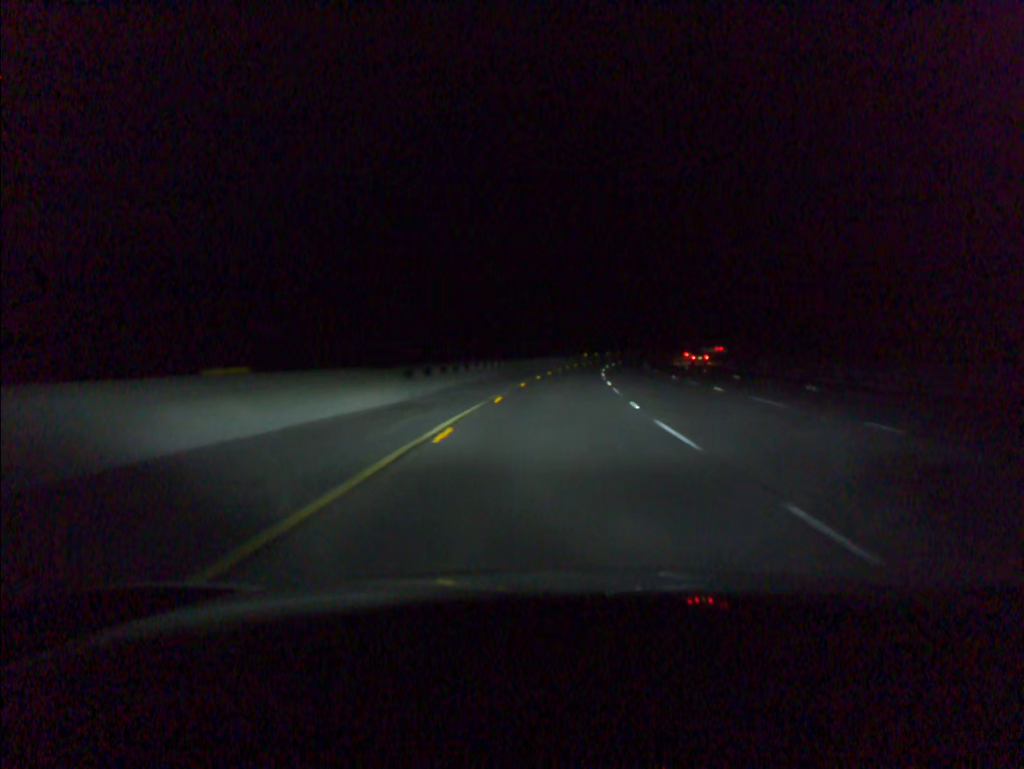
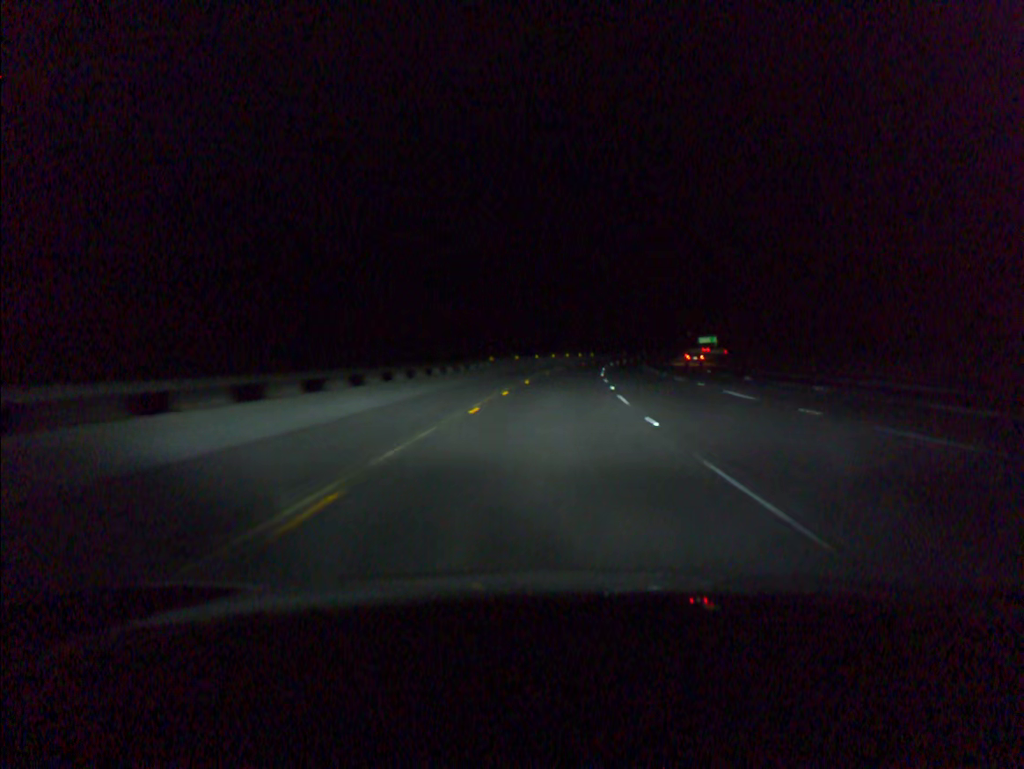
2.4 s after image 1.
(+4.7, +78.0) m; +6°
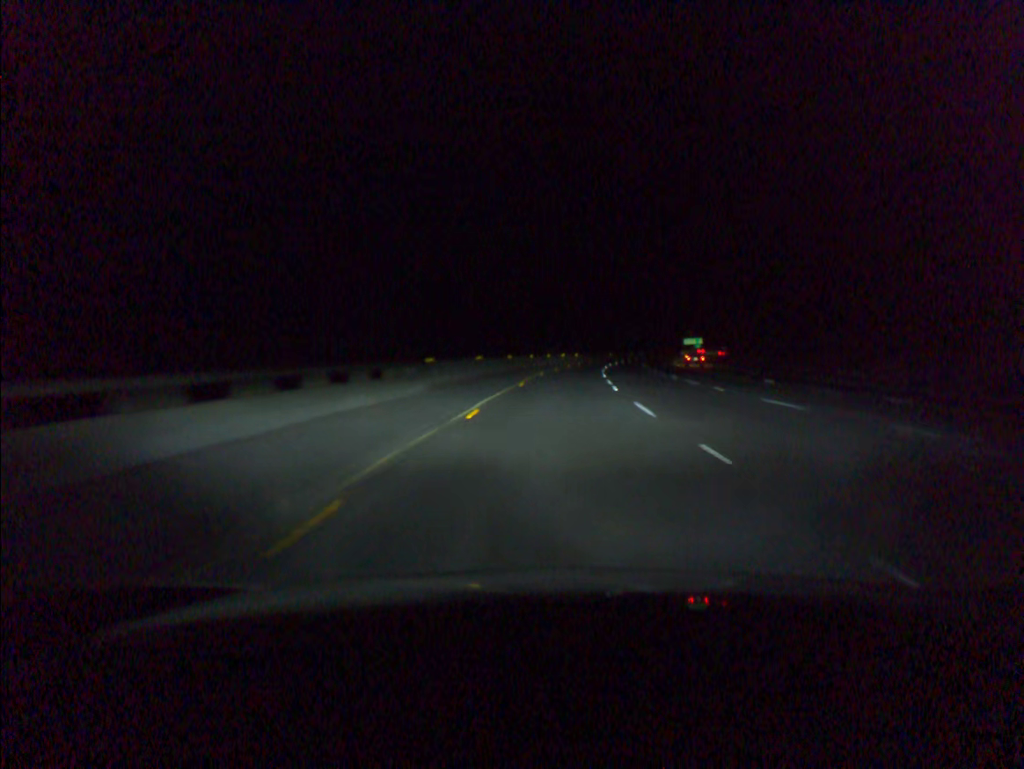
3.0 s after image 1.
(+0.3, +19.6) m; +2°
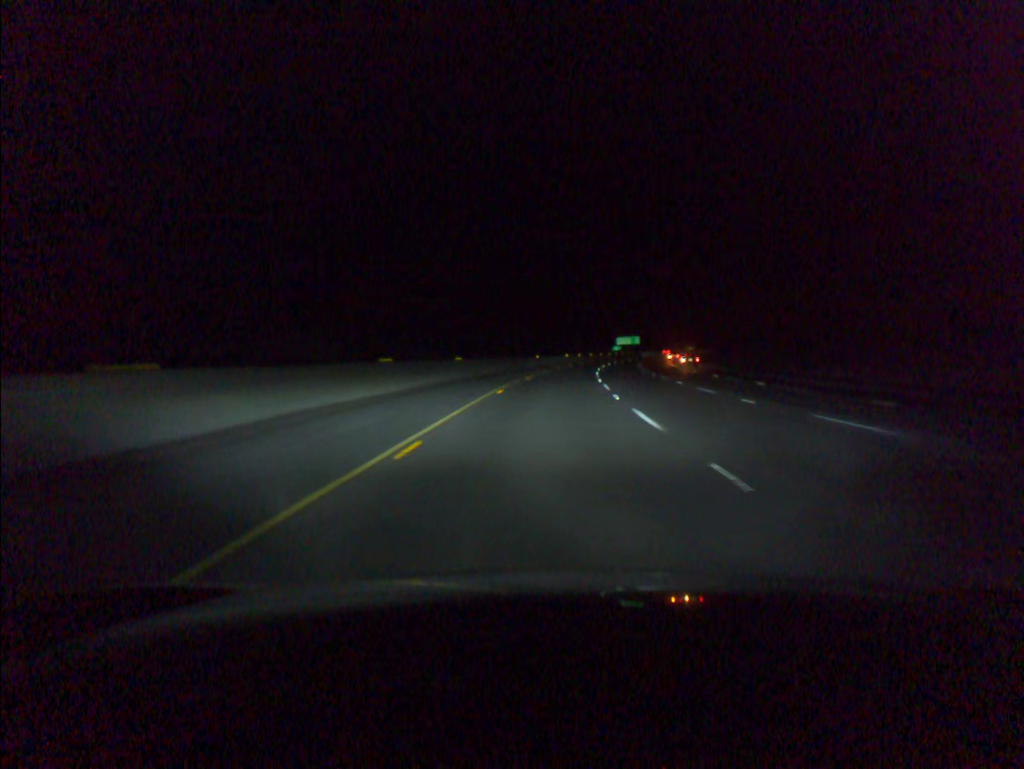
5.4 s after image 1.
(+4.7, +78.2) m; +7°
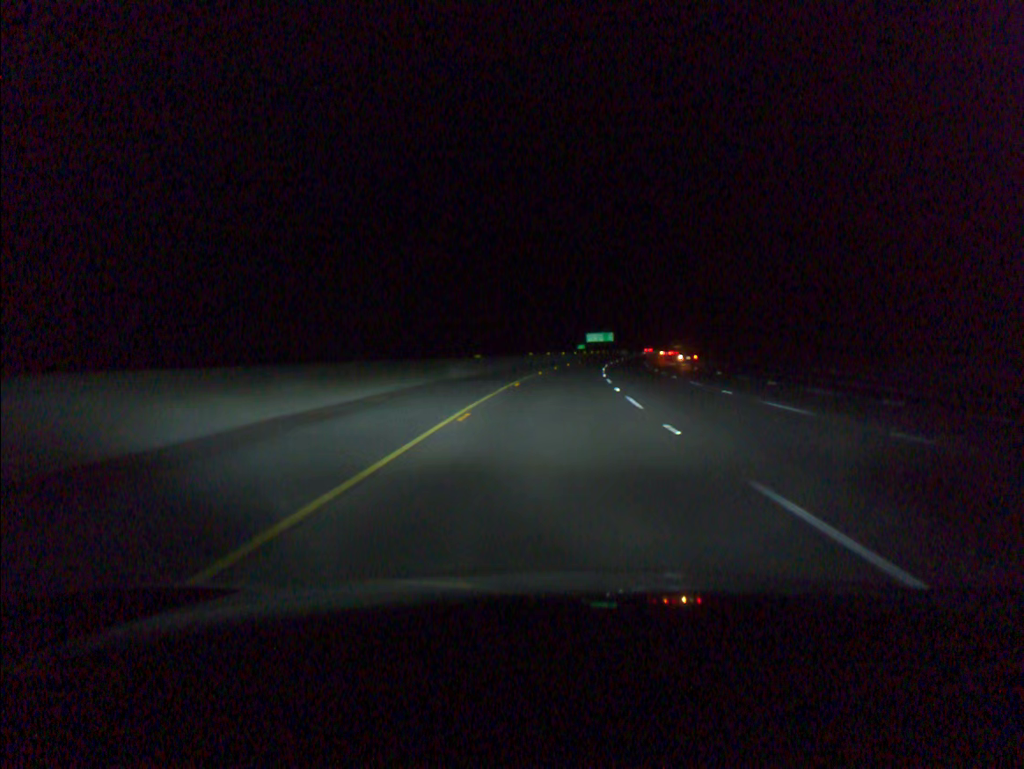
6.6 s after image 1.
(+0.9, +39.2) m; +3°
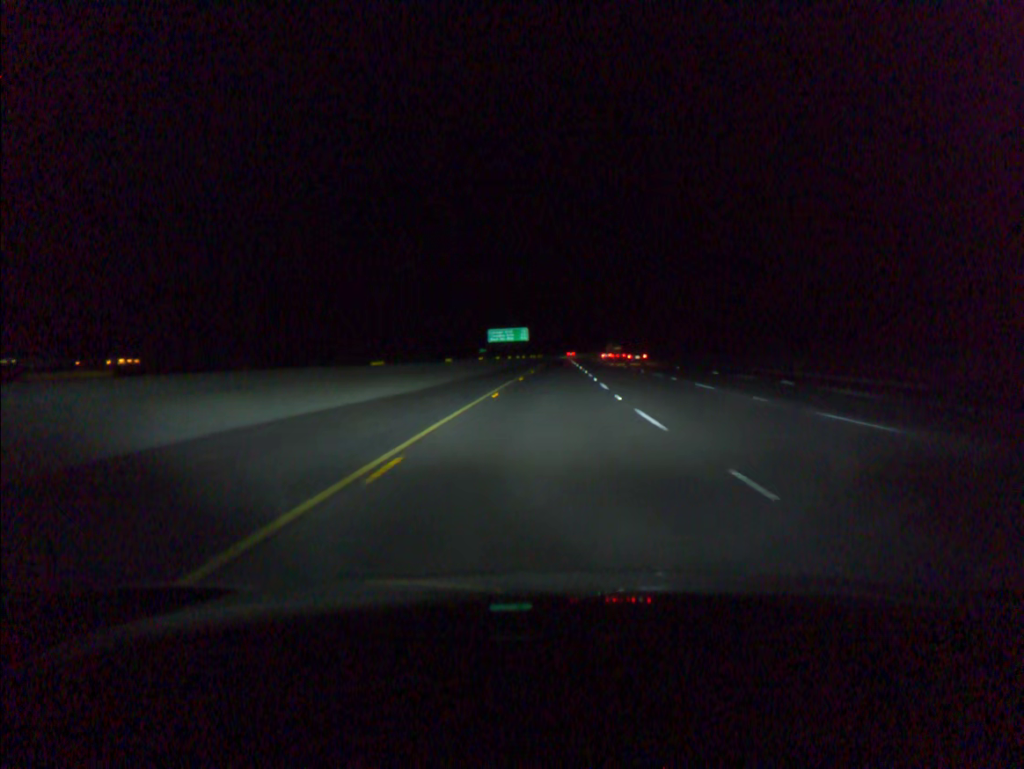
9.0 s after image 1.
(+4.9, +78.3) m; +7°
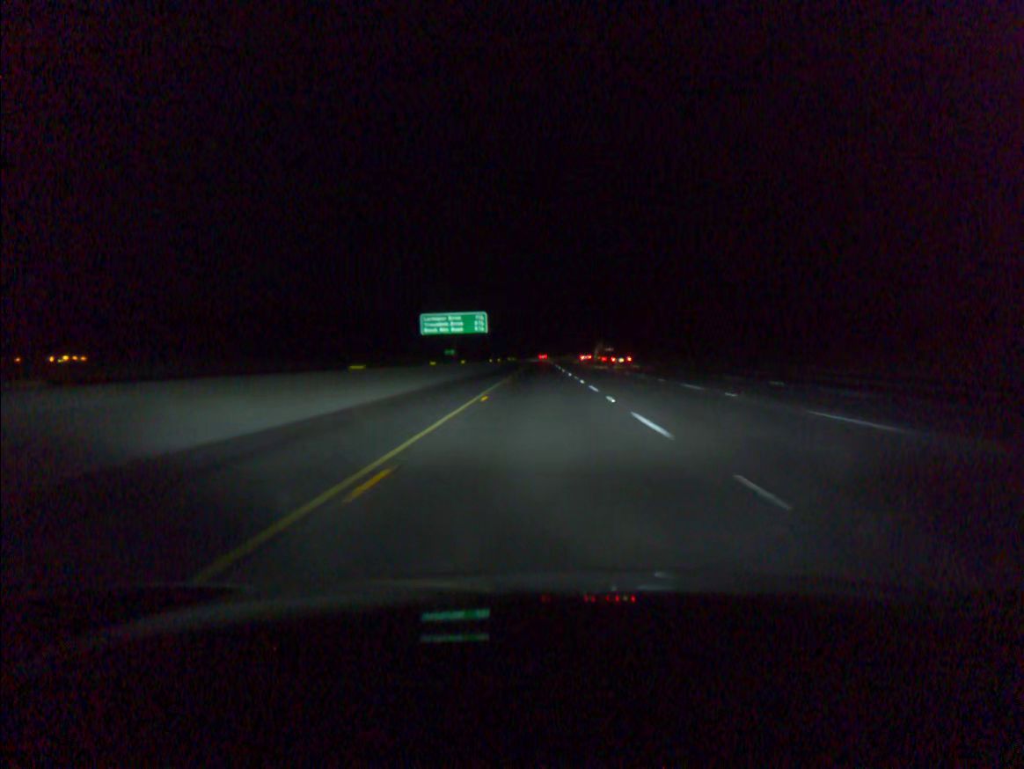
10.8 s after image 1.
(+1.1, +58.9) m; +2°
